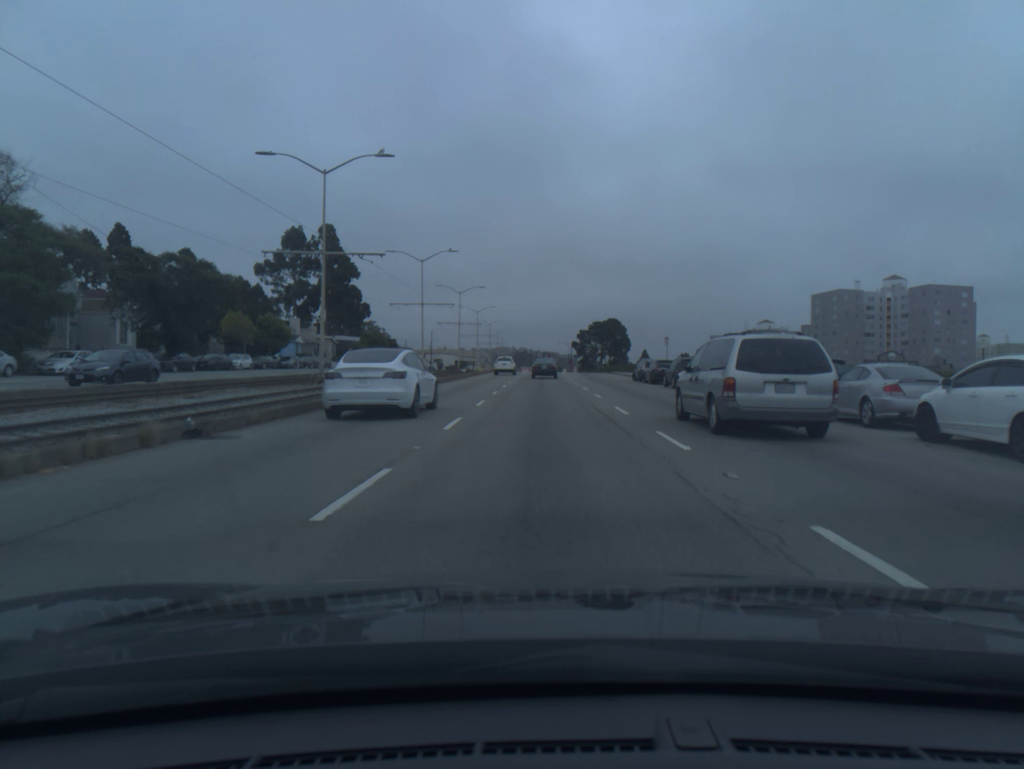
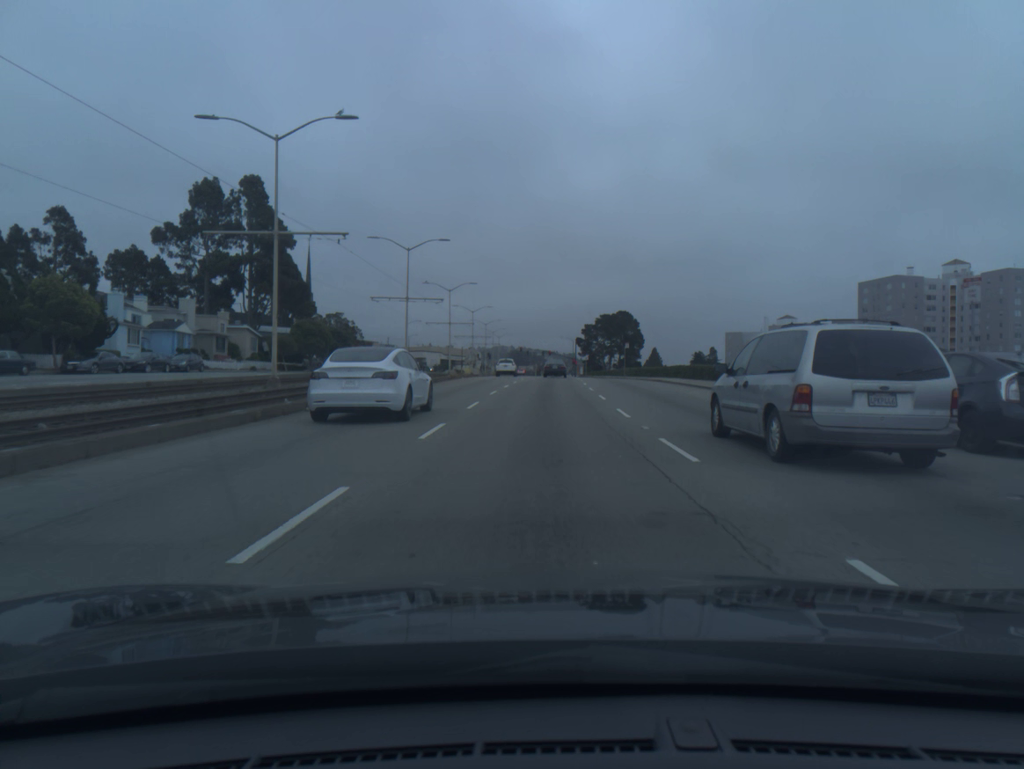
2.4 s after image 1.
(0.0, +38.1) m; 0°
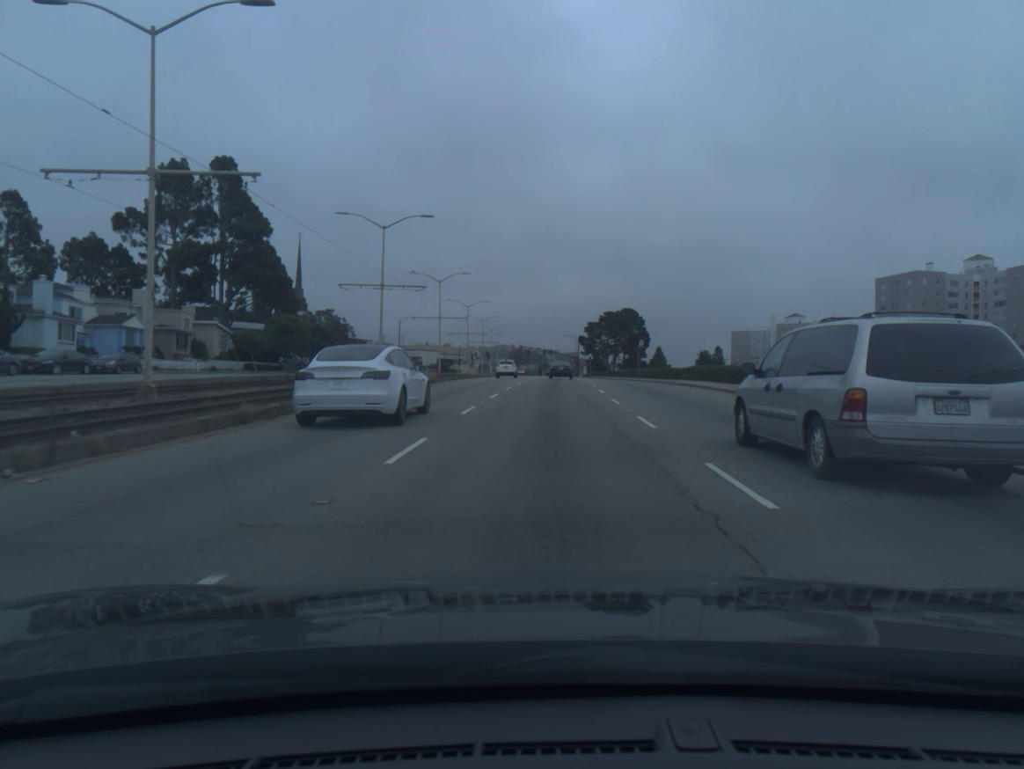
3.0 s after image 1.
(0.0, +10.1) m; 0°
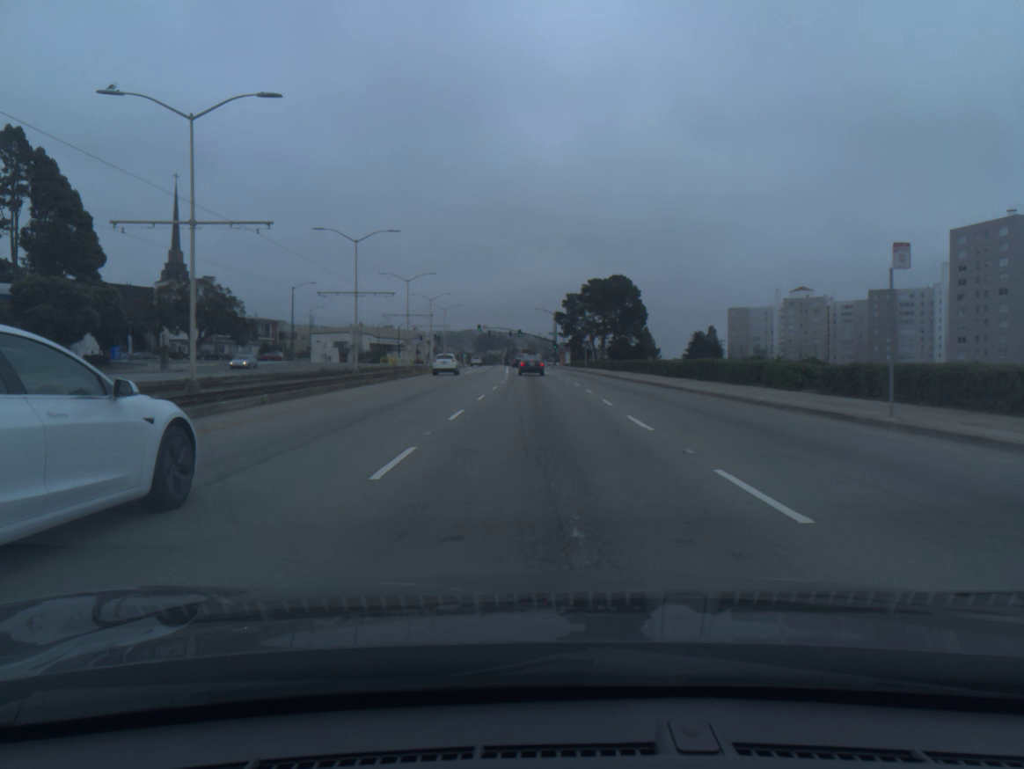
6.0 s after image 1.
(+1.0, +52.6) m; +2°
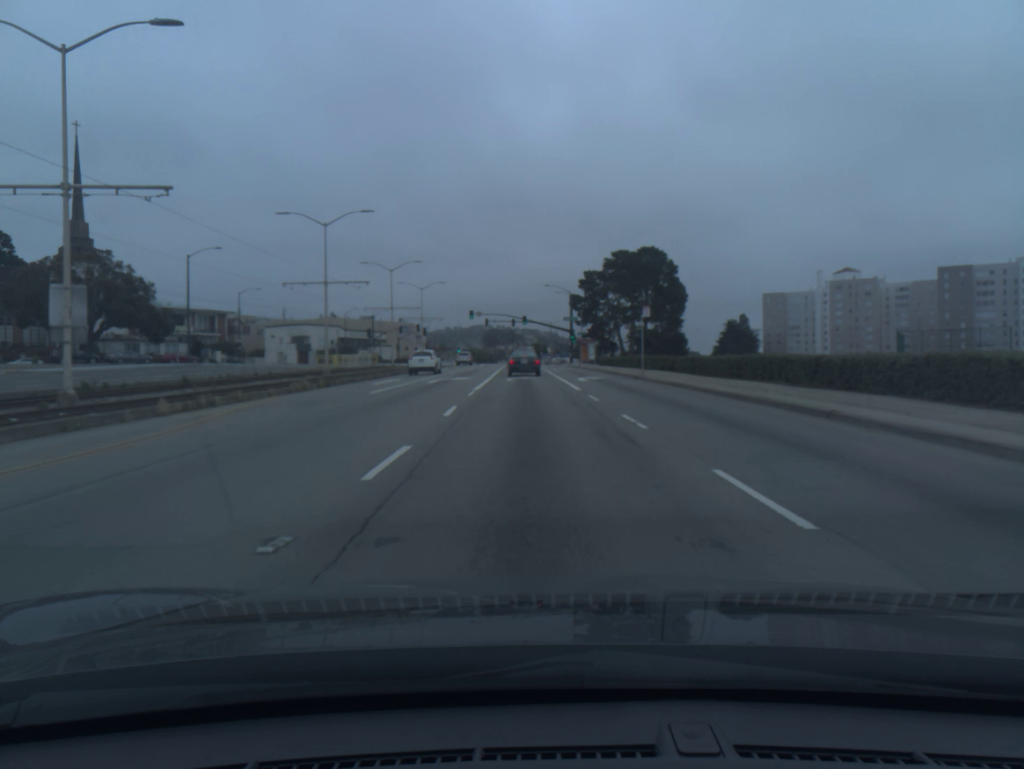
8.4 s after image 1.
(-0.2, +37.4) m; -1°
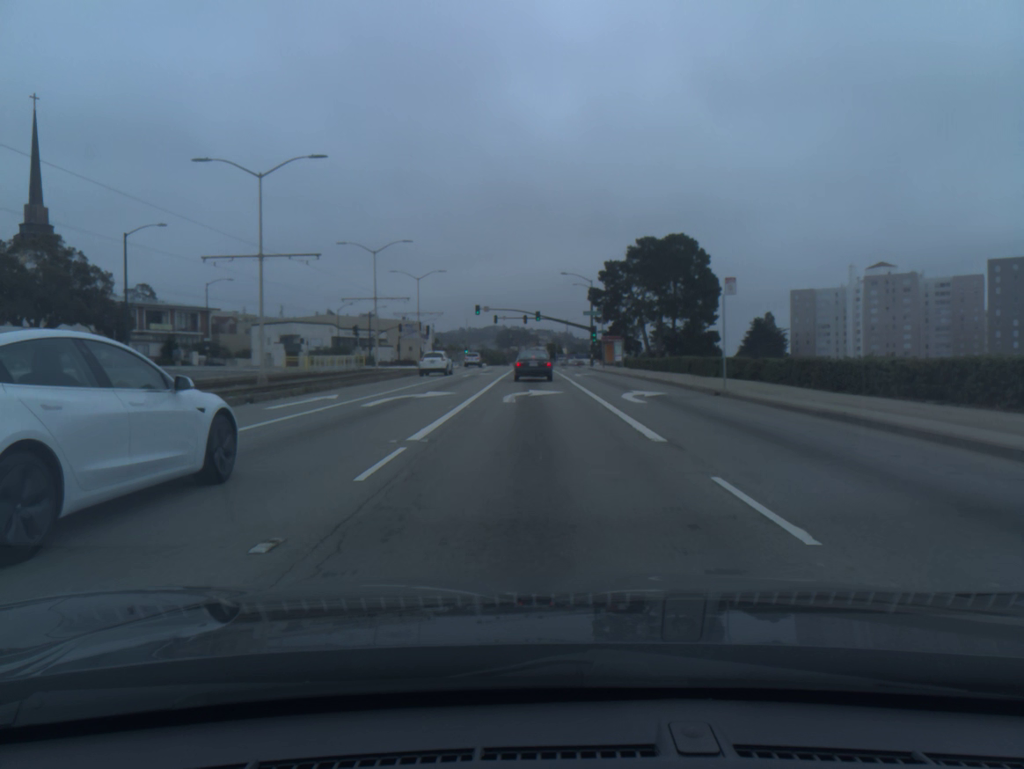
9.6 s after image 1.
(-0.1, +15.0) m; -1°
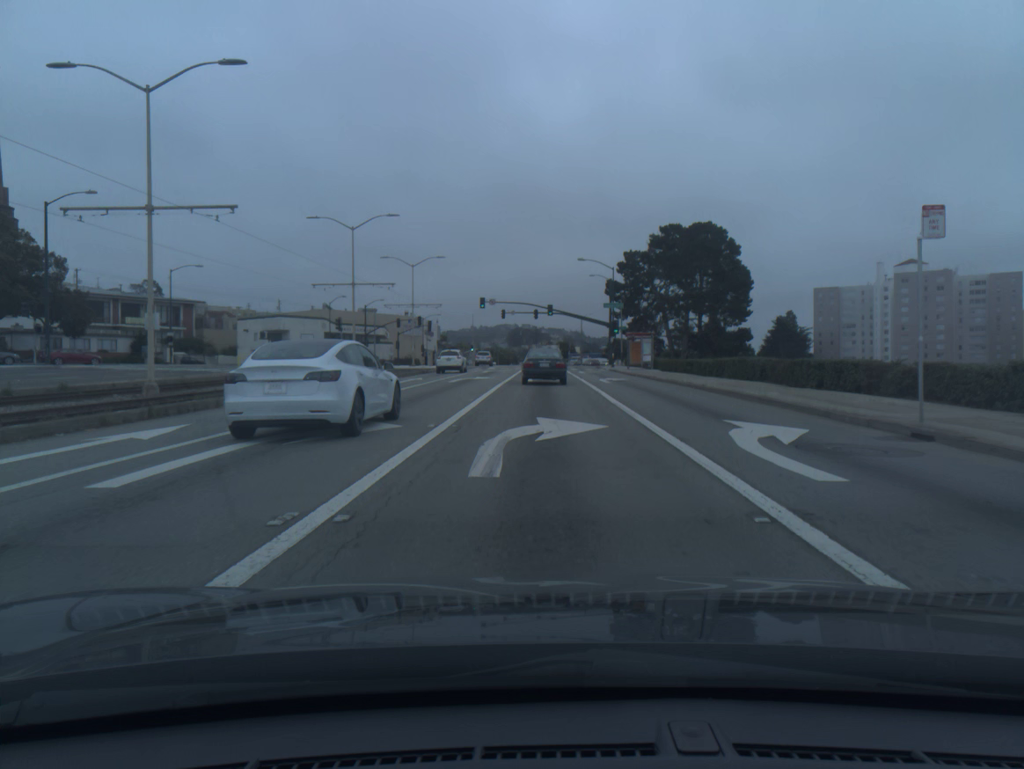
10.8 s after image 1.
(-0.1, +12.3) m; -1°
